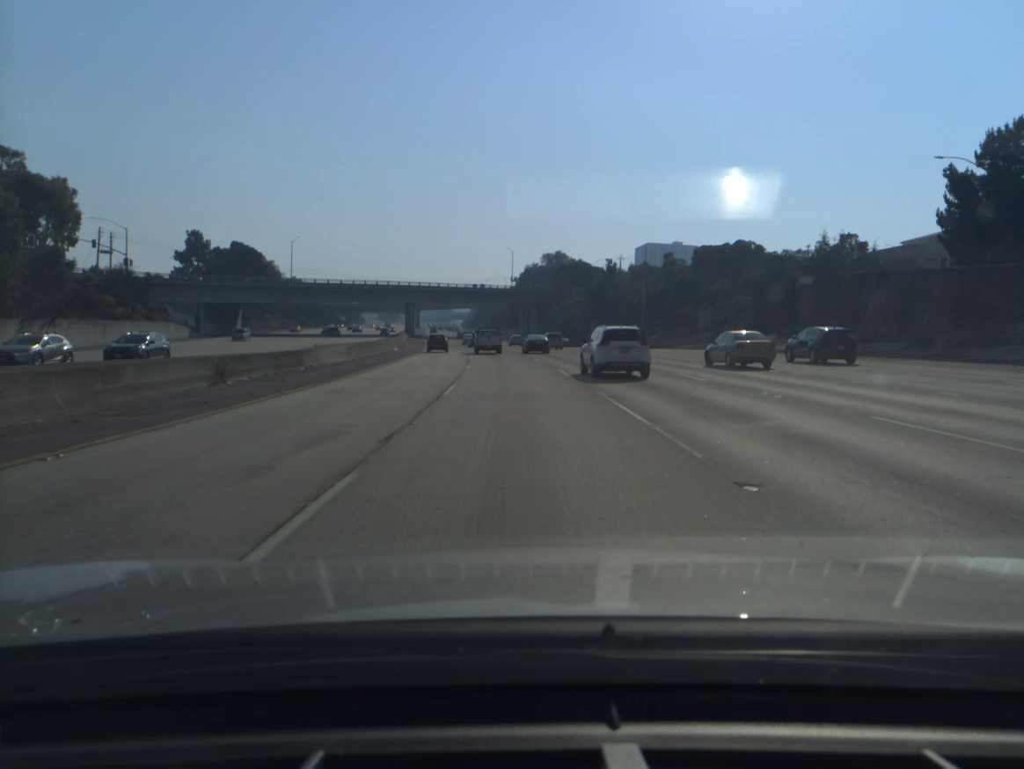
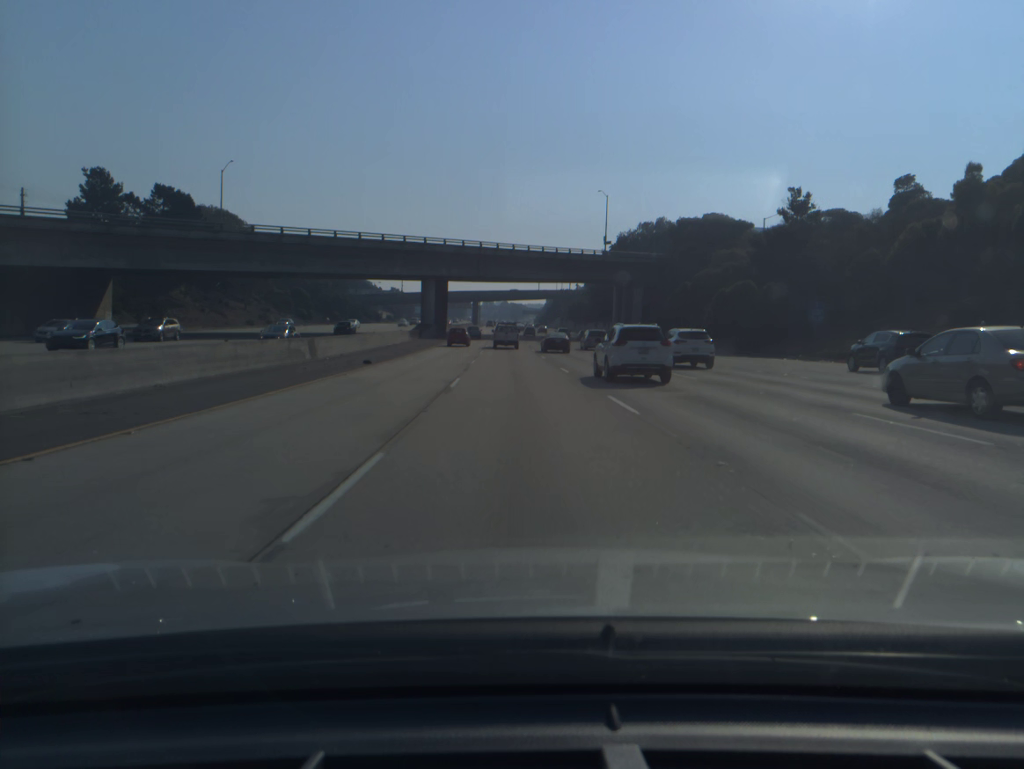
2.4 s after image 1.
(-3.5, +71.3) m; -6°
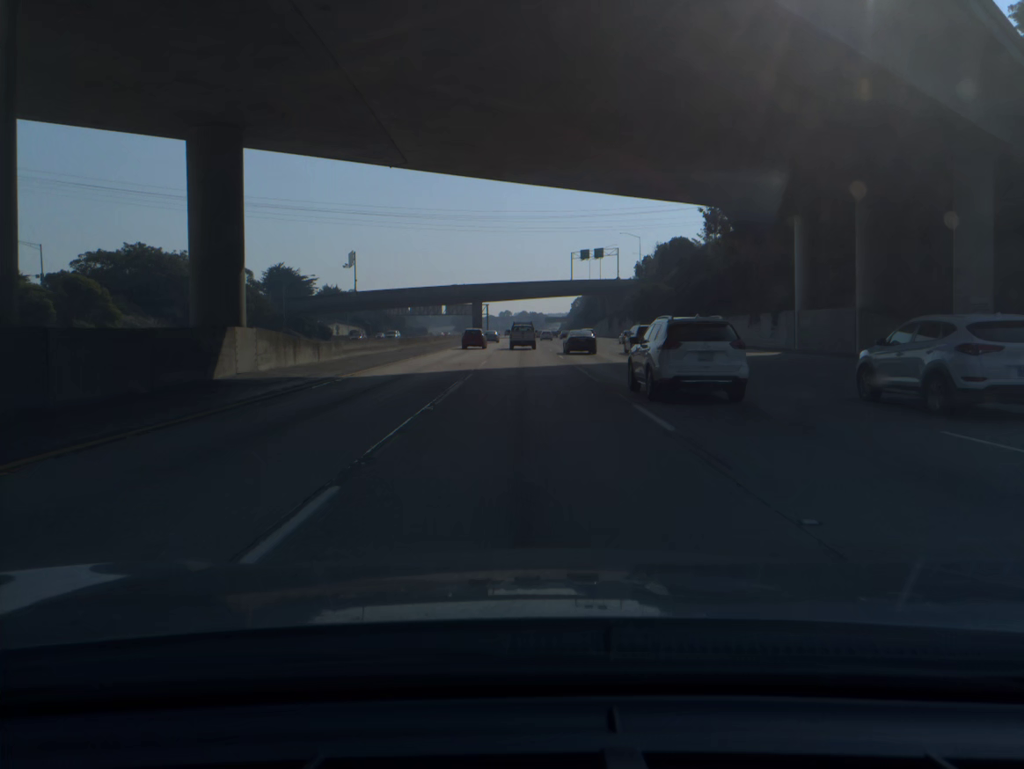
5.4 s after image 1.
(-2.0, +90.0) m; -1°
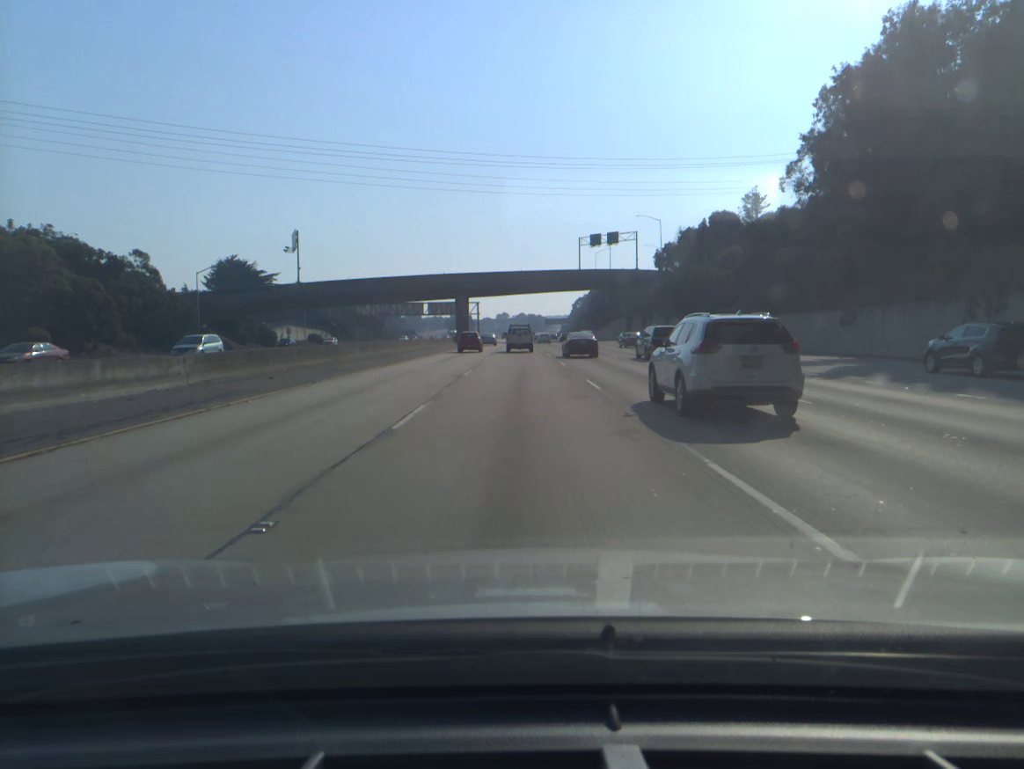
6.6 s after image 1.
(-0.1, +35.7) m; -1°
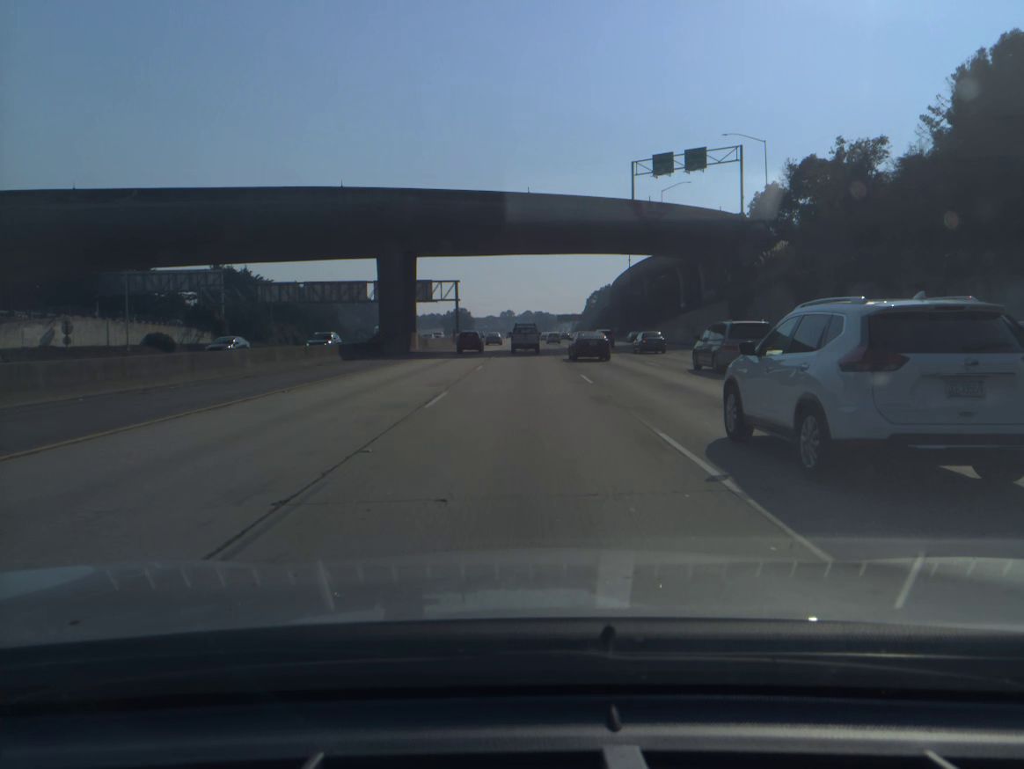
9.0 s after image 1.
(0.0, +70.5) m; 0°
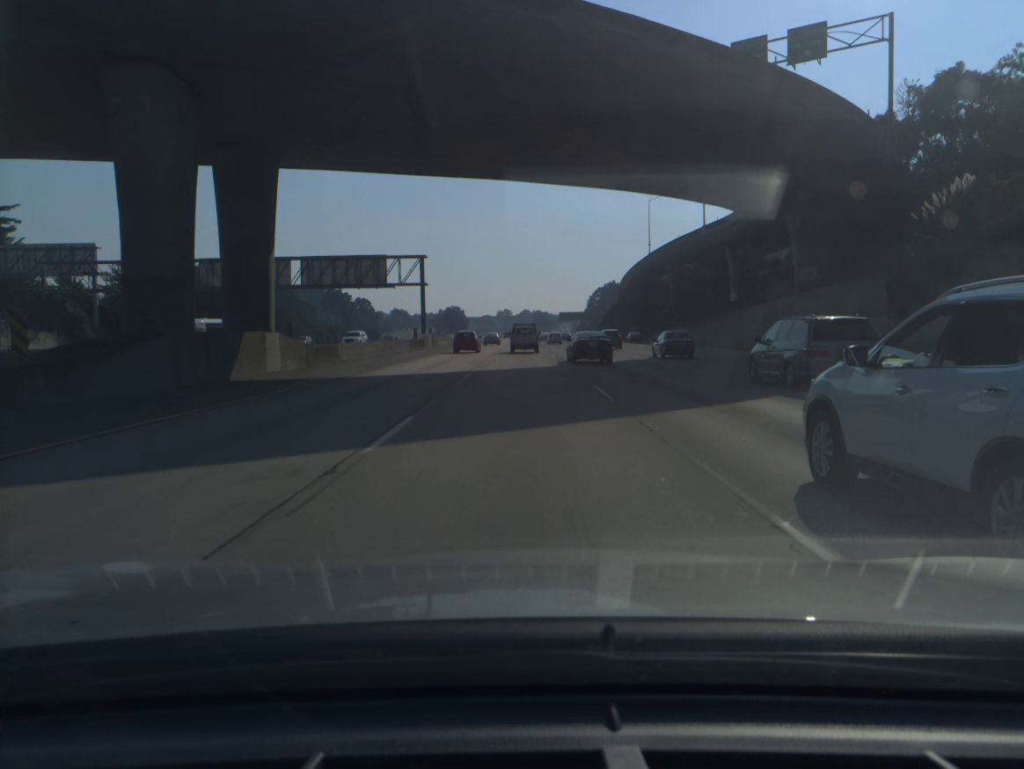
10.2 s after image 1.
(+0.1, +34.7) m; 0°
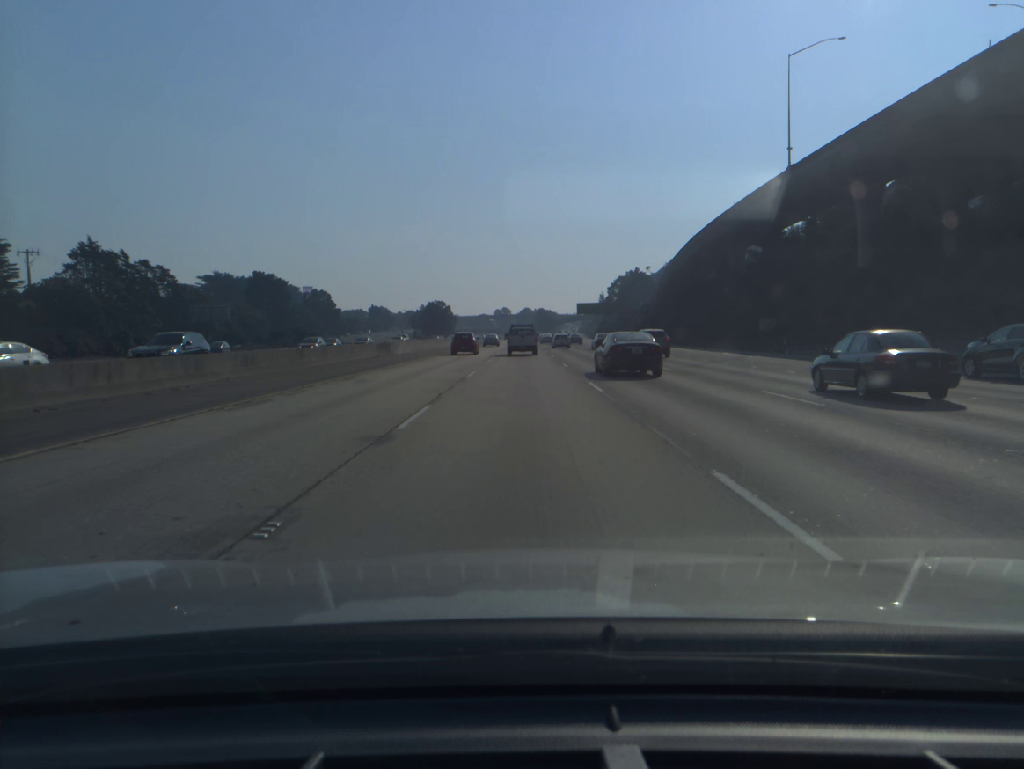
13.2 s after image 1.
(0.0, +85.4) m; 0°
